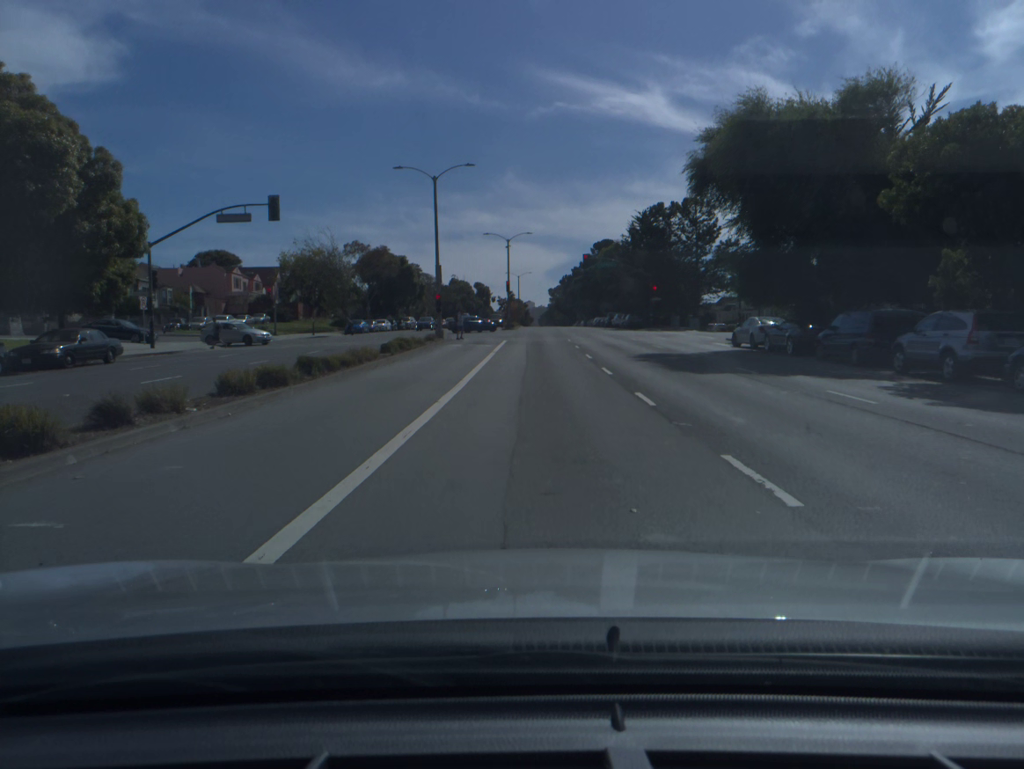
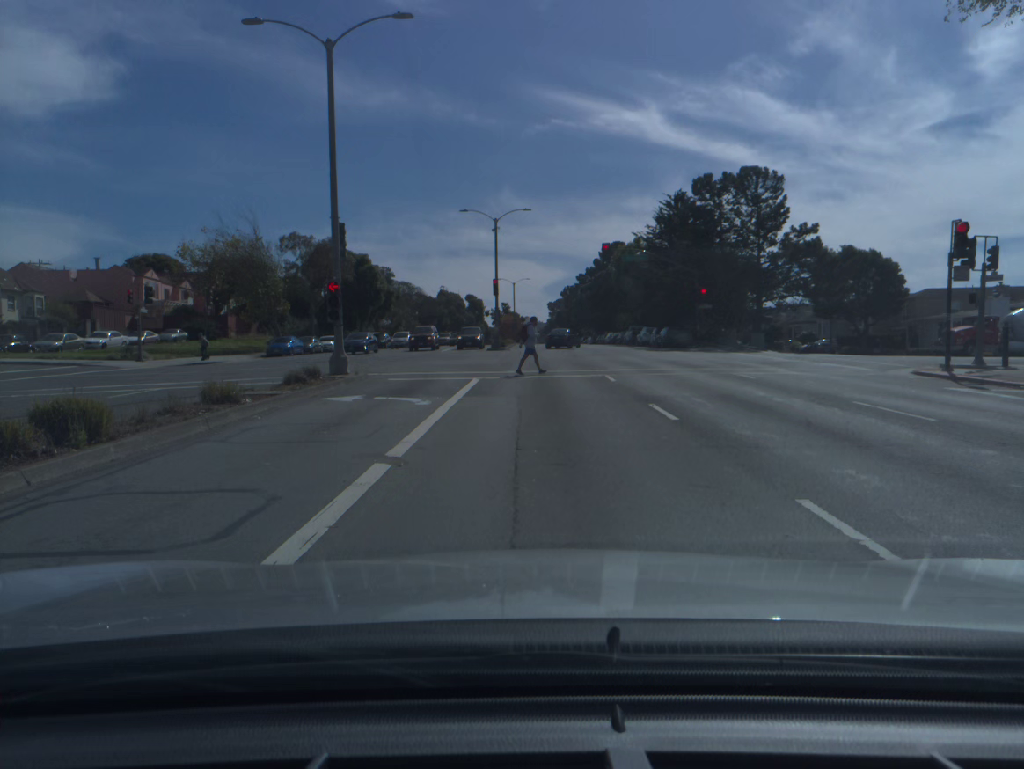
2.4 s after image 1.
(+0.1, +23.9) m; 0°
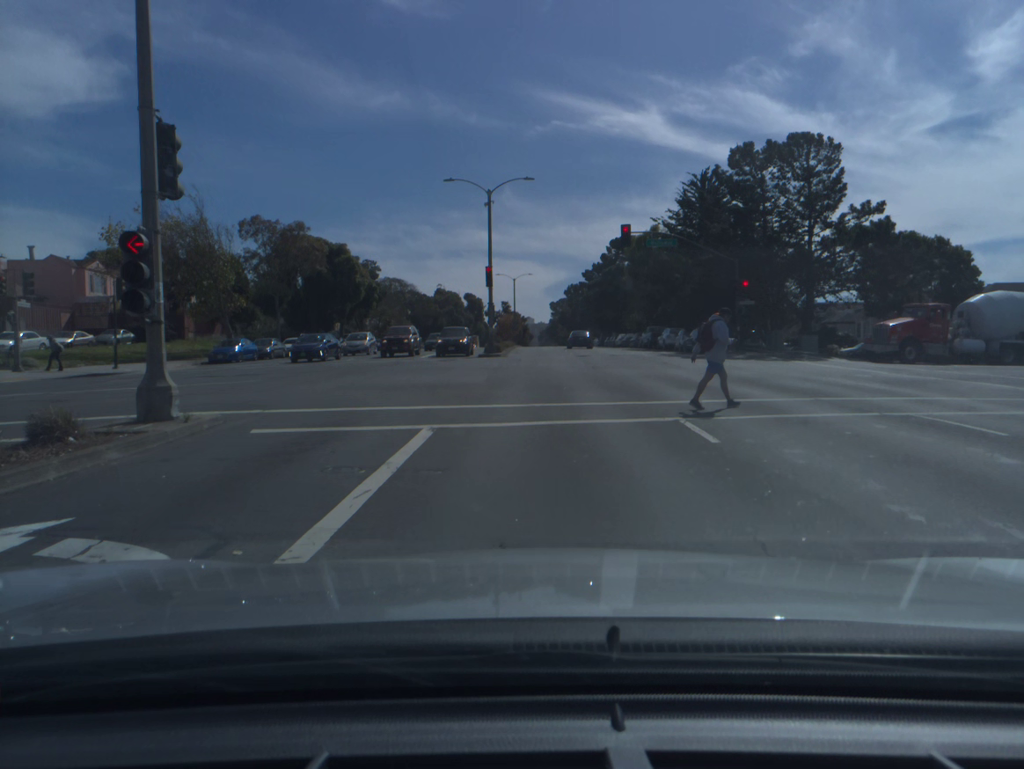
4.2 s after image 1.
(0.0, +11.1) m; +1°
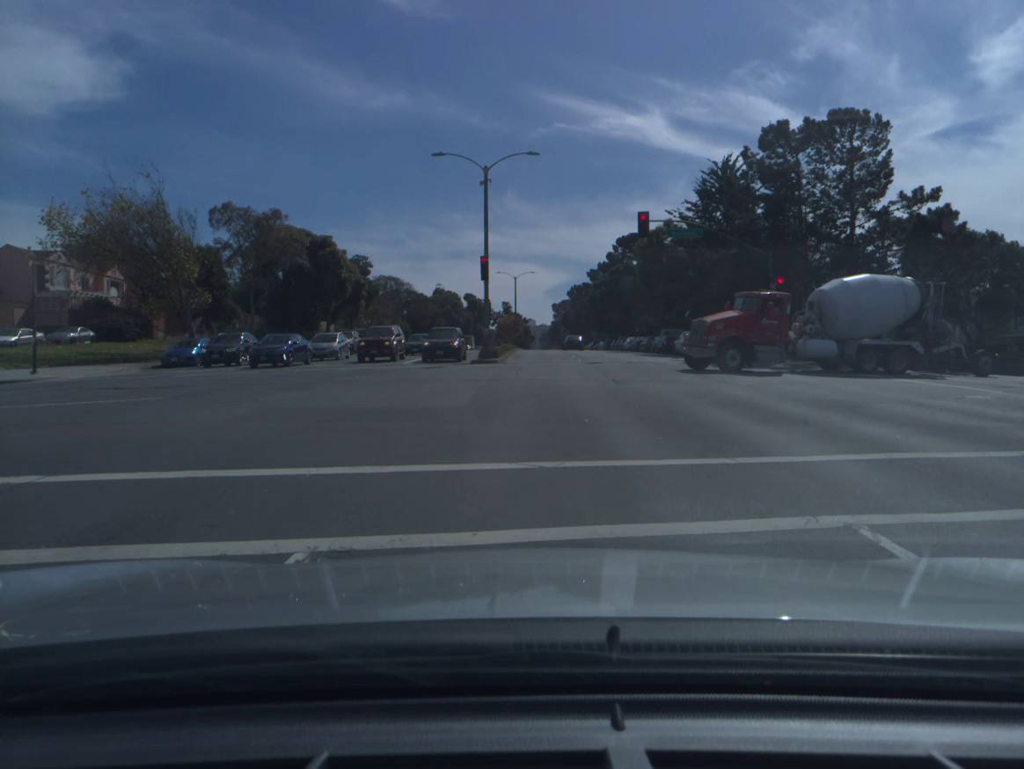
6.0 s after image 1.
(-0.1, +6.3) m; 0°
